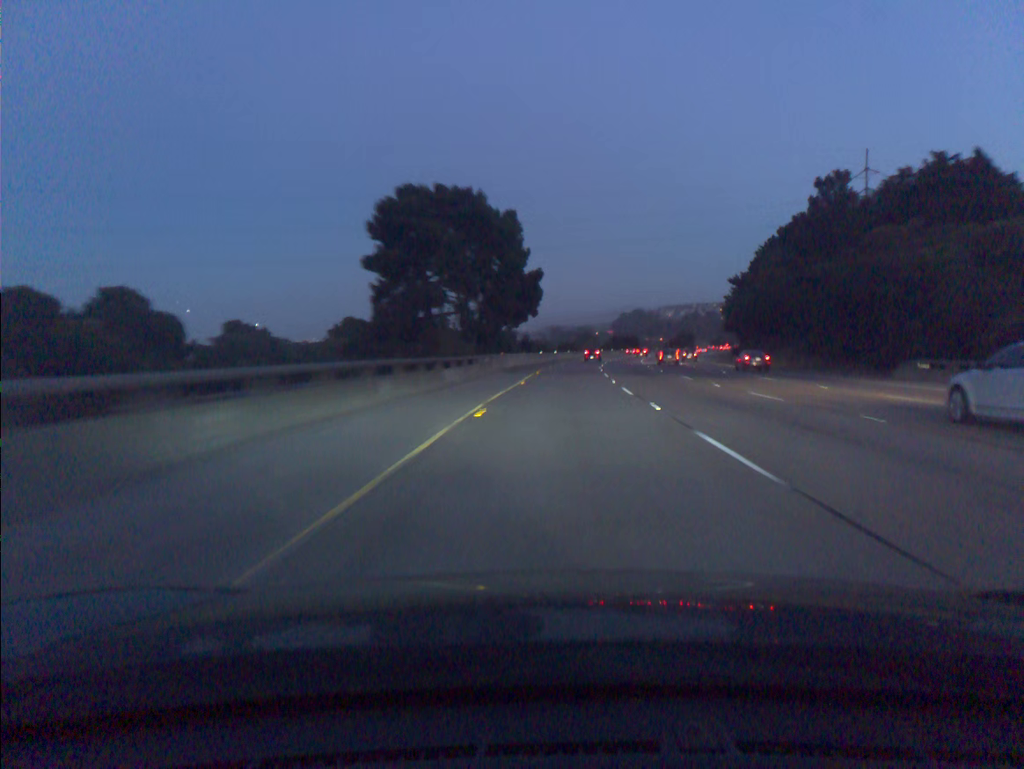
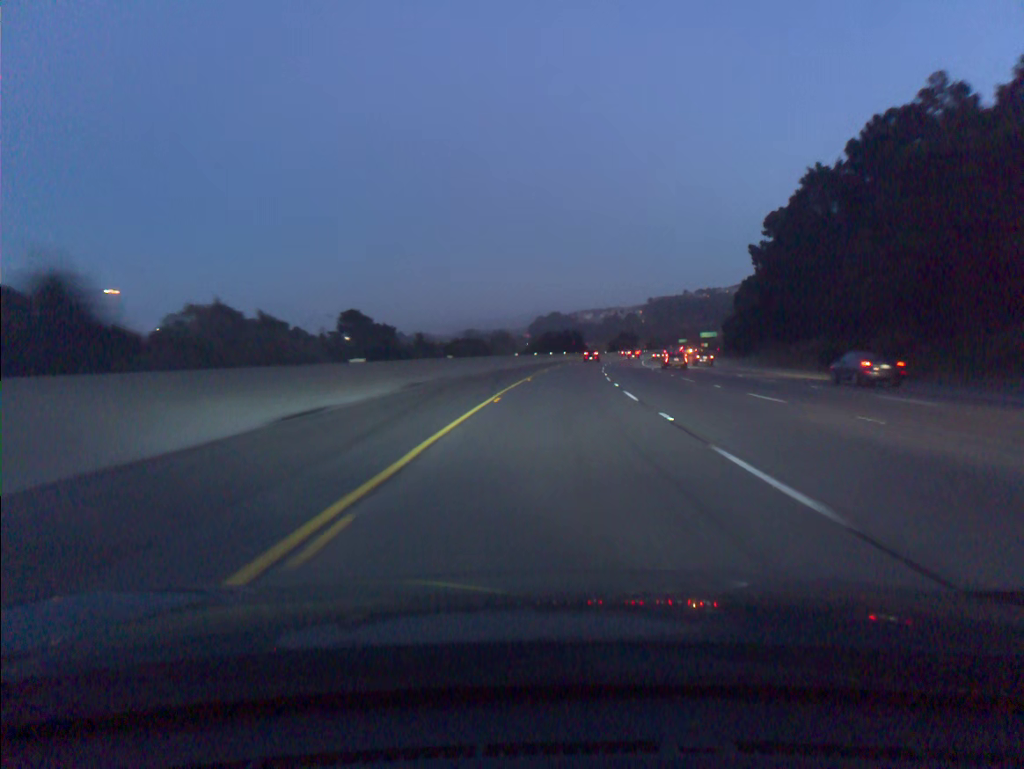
(+4.3, +79.3) m; +6°
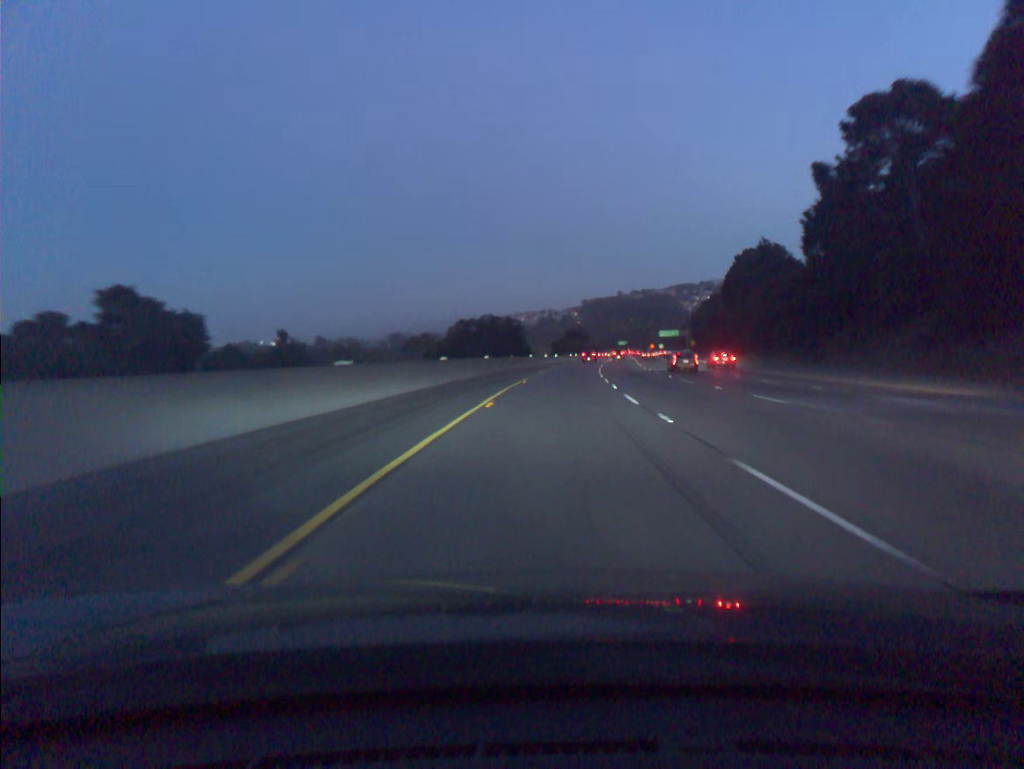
(+2.6, +59.6) m; +5°
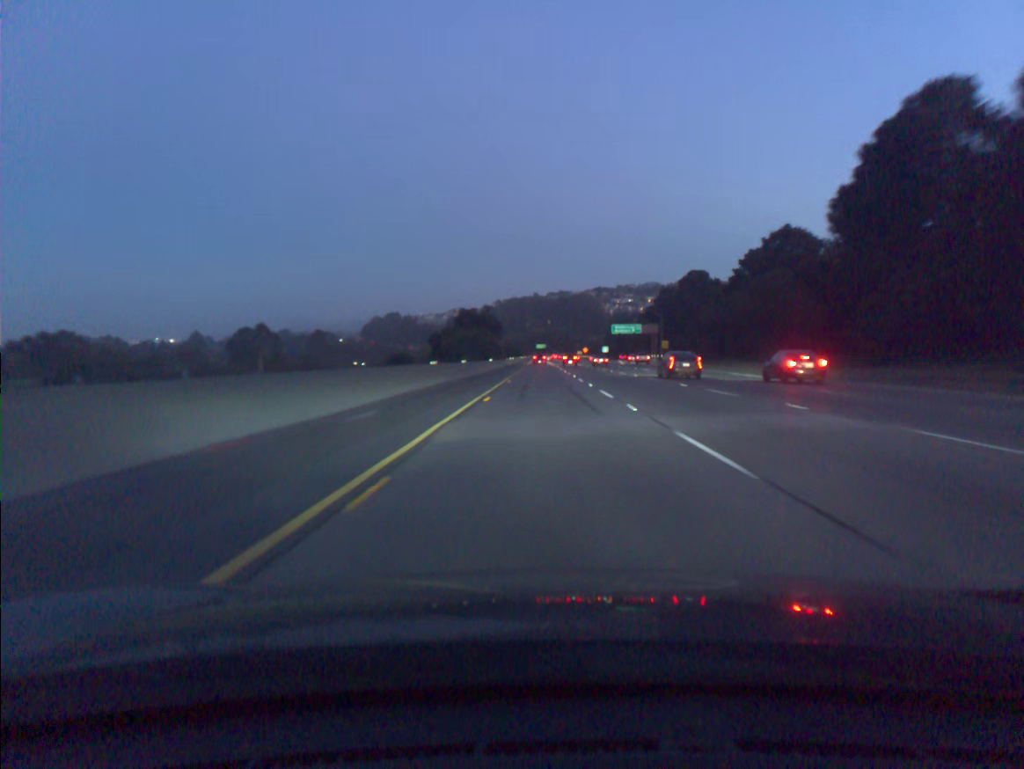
(+6.0, +99.1) m; +6°
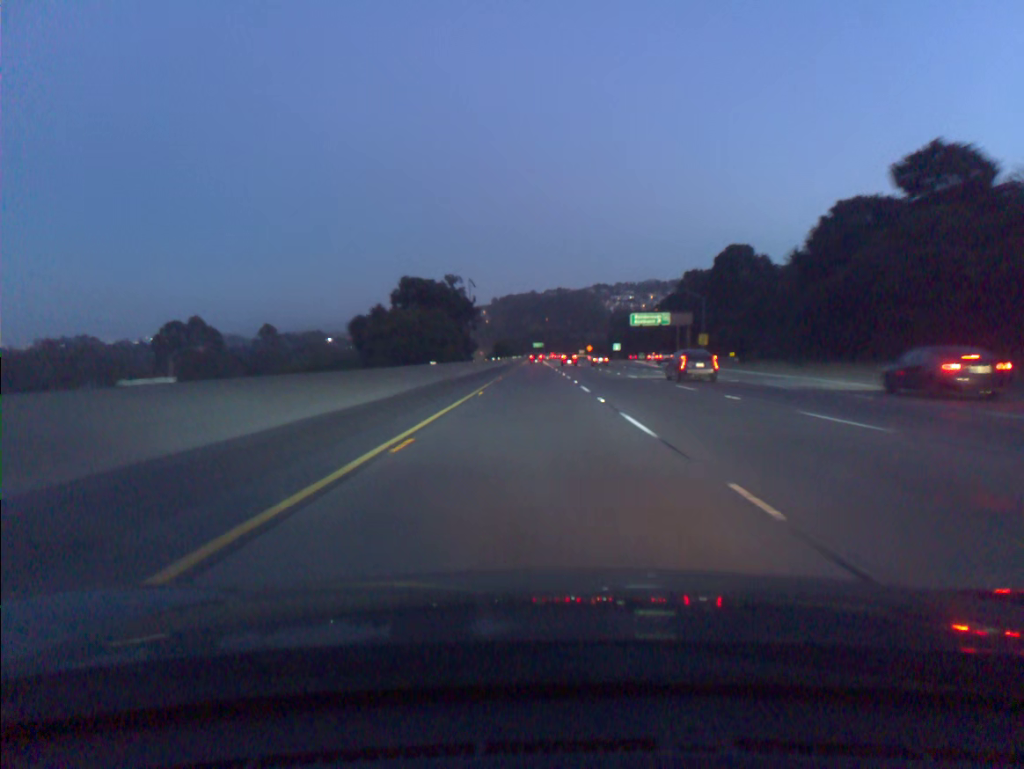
(+0.2, +40.2) m; 0°
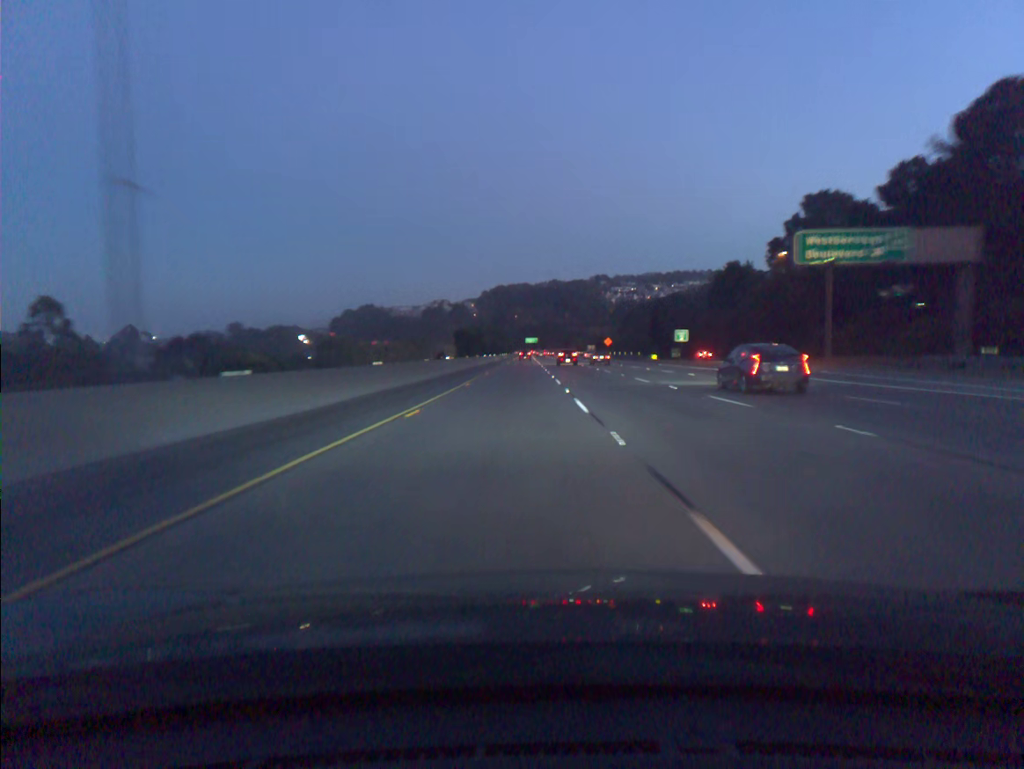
(-0.2, +82.6) m; 0°
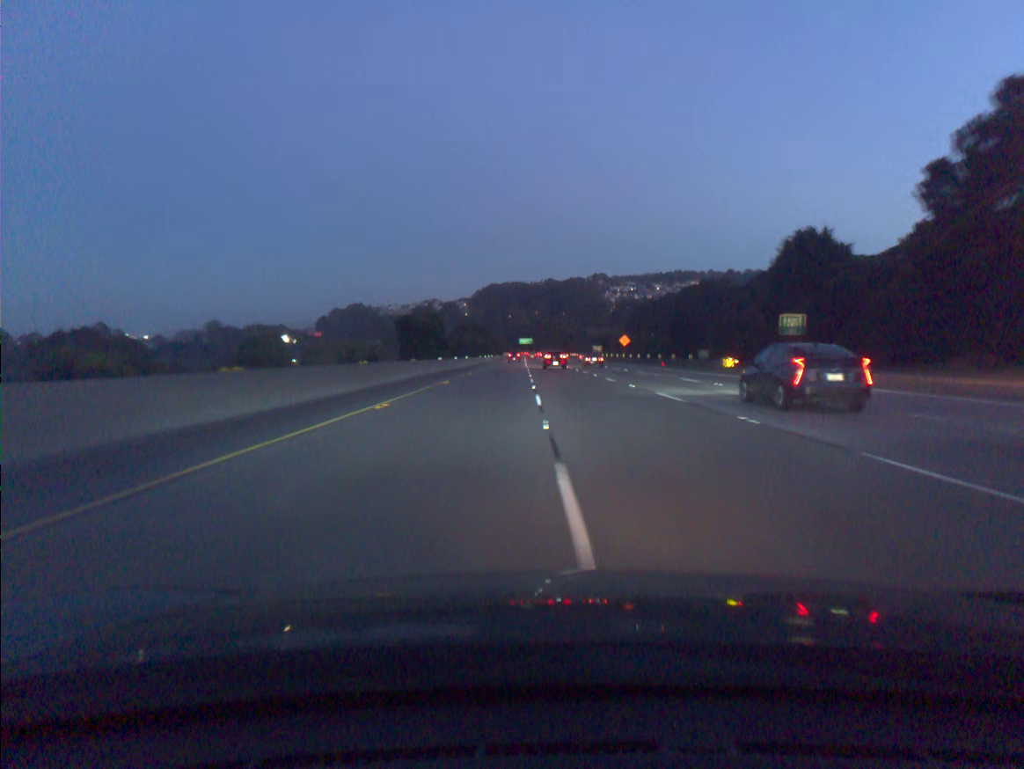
(+0.2, +41.3) m; 0°
